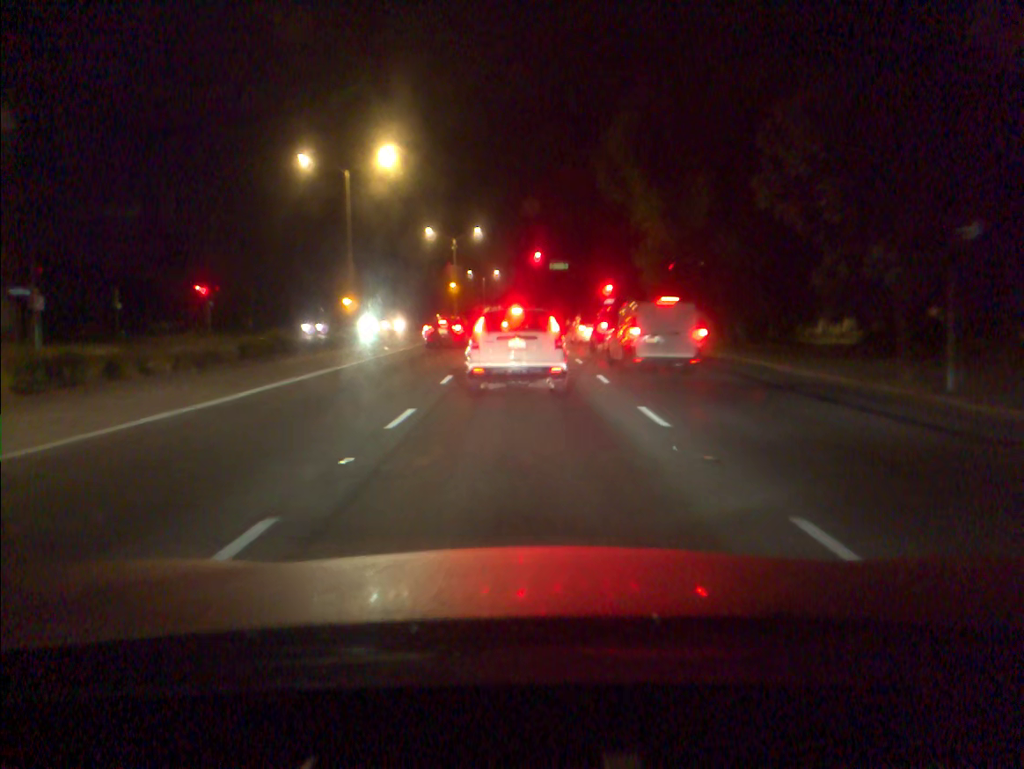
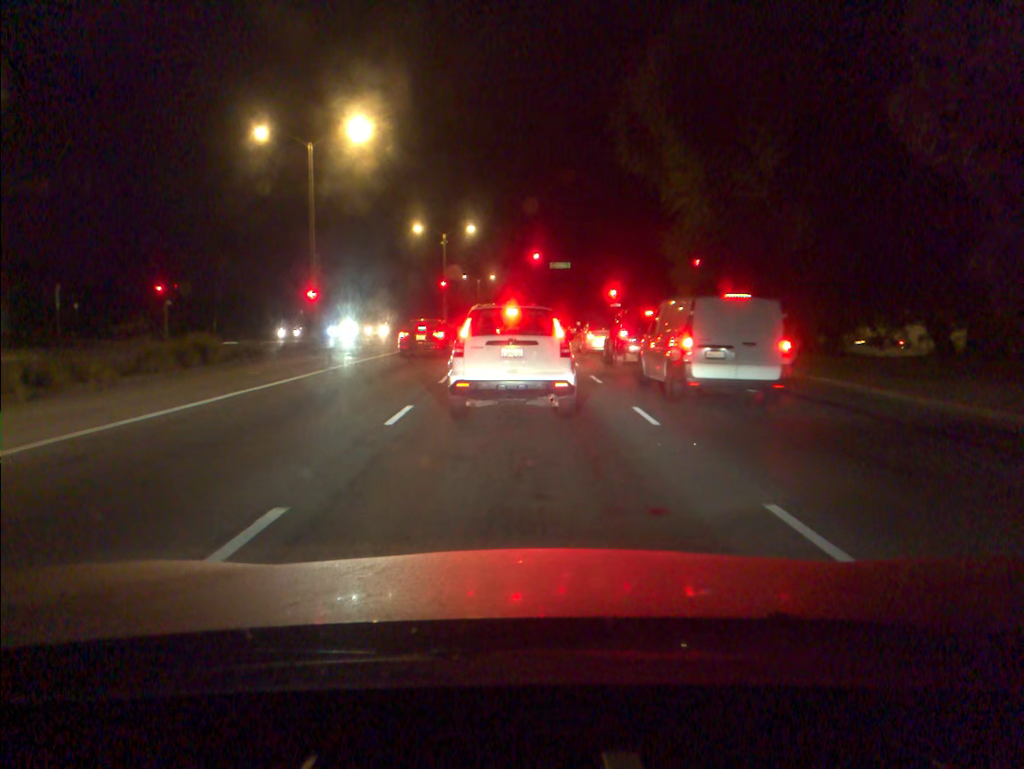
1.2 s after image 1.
(0.0, +6.8) m; 0°
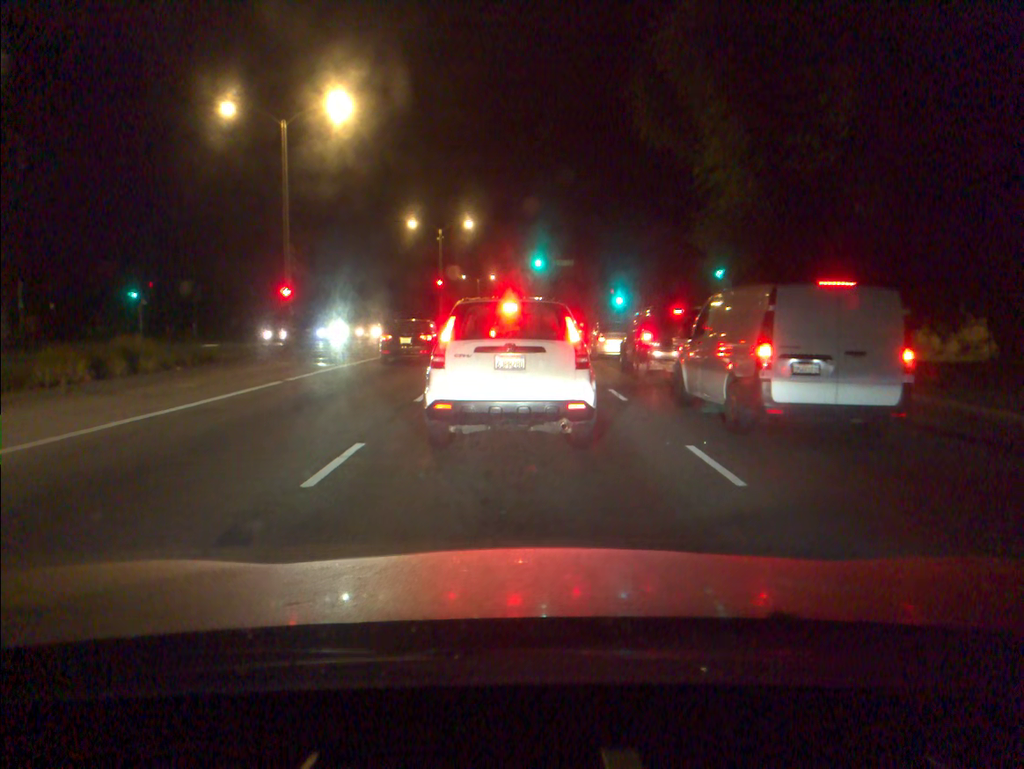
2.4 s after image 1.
(0.0, +4.3) m; 0°
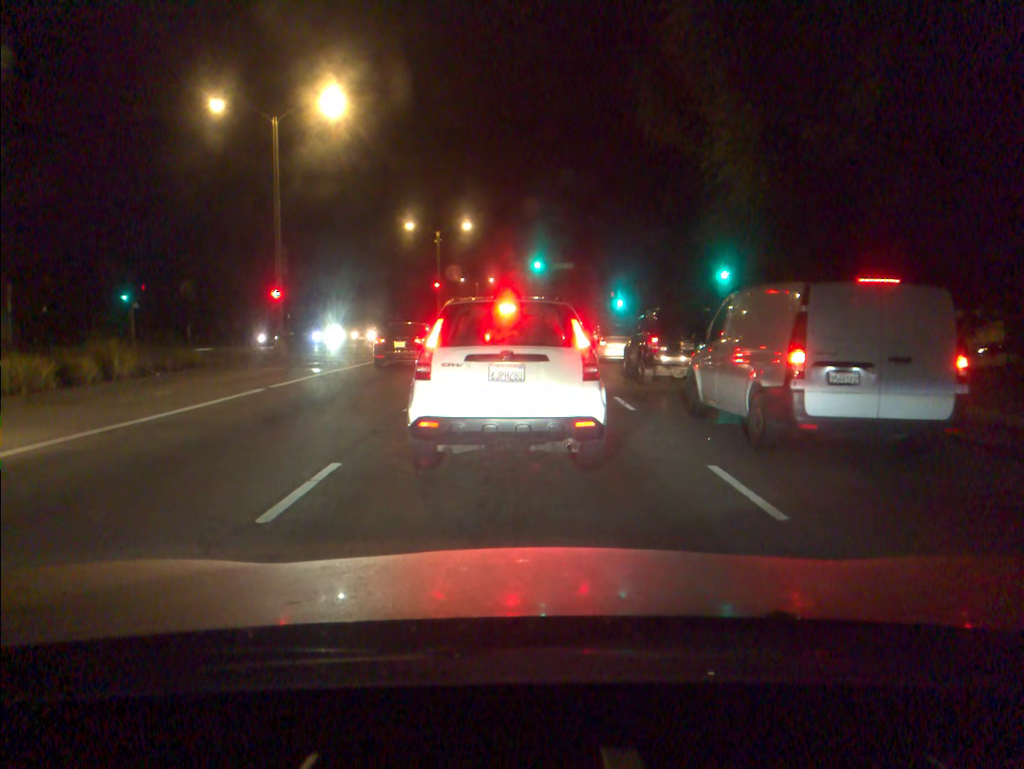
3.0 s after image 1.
(0.0, +1.2) m; 0°
